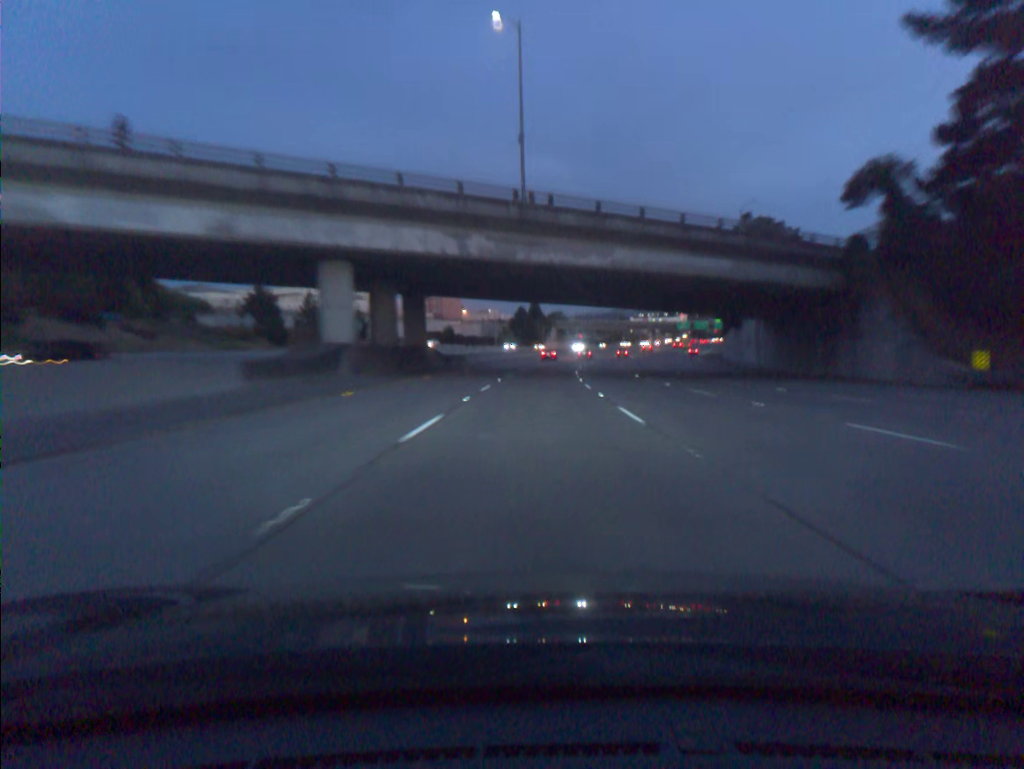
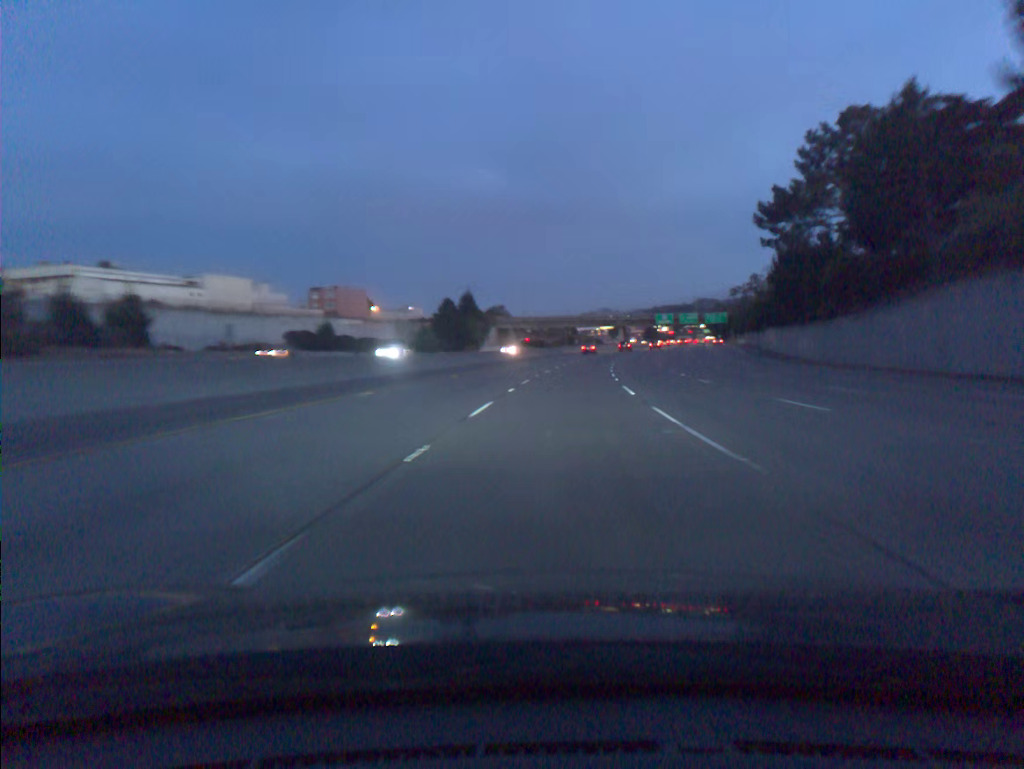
(+1.5, +73.5) m; +4°
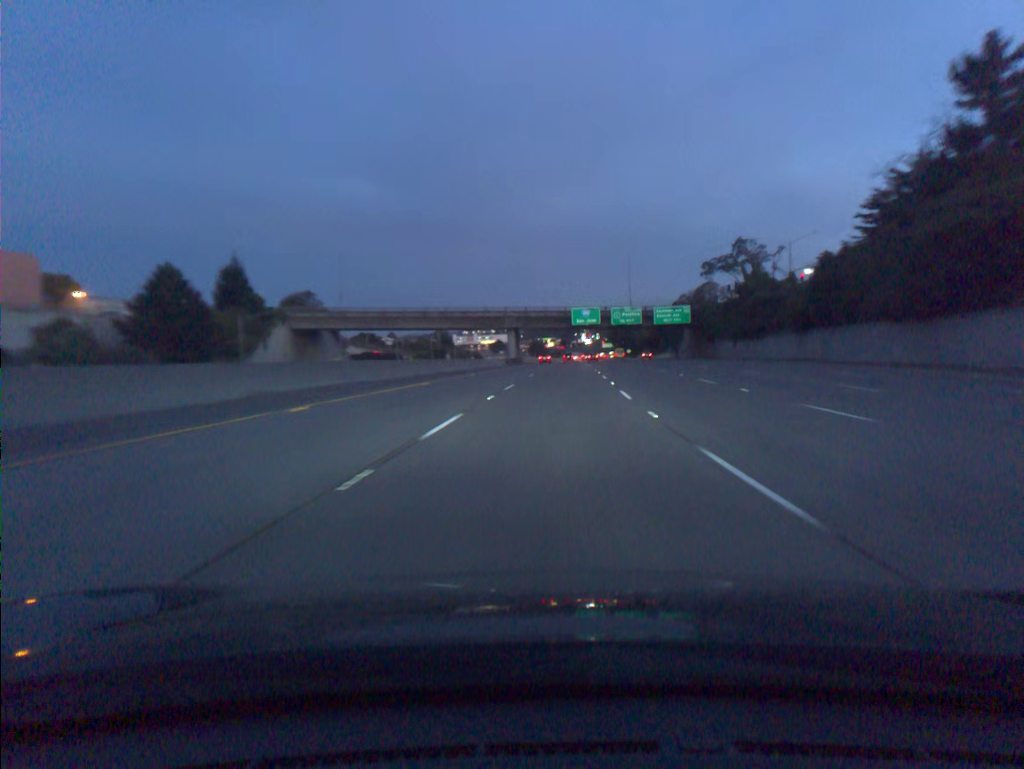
(+7.5, +90.9) m; +9°
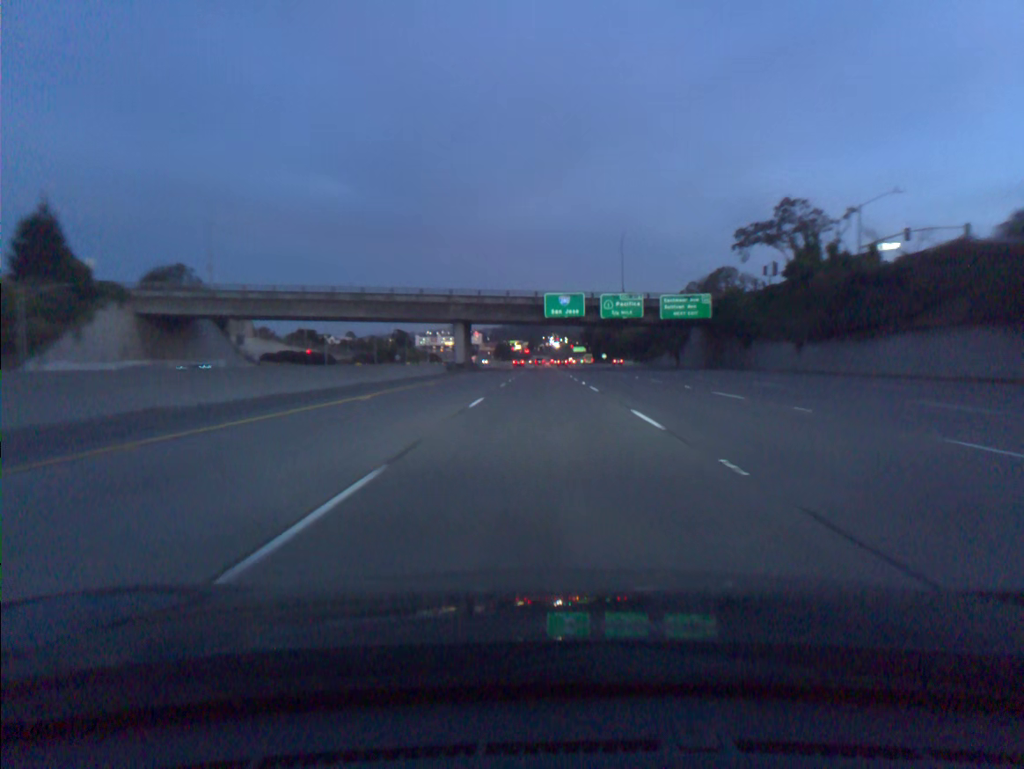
(+0.9, +36.4) m; +2°
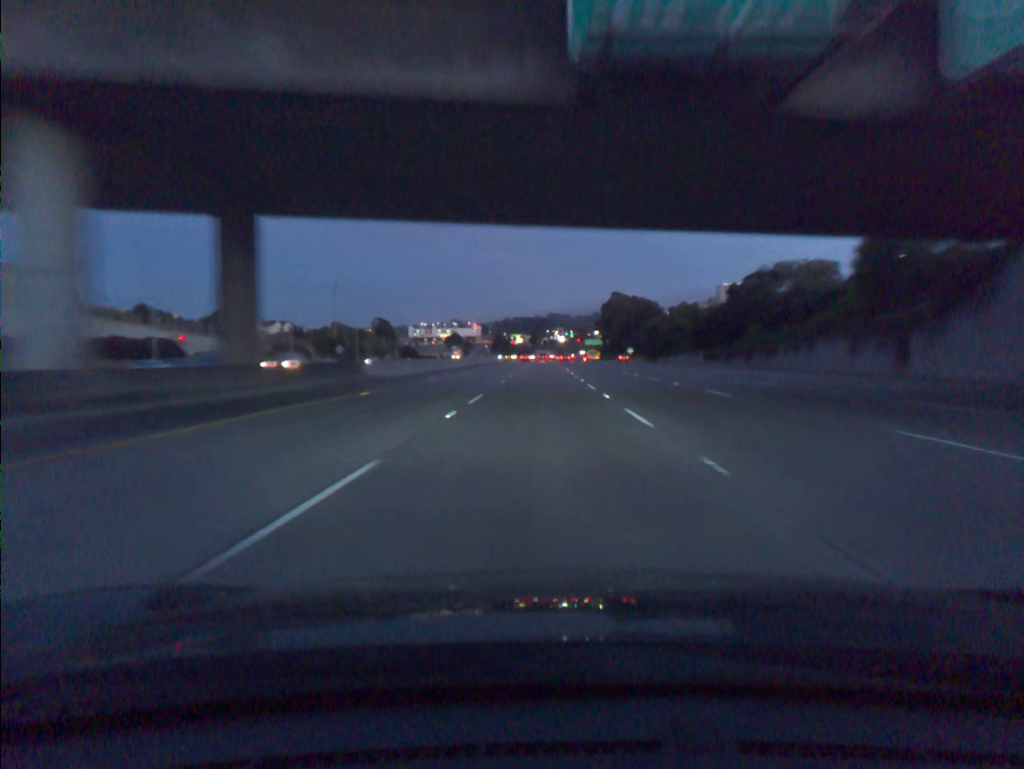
(+0.1, +72.9) m; 0°
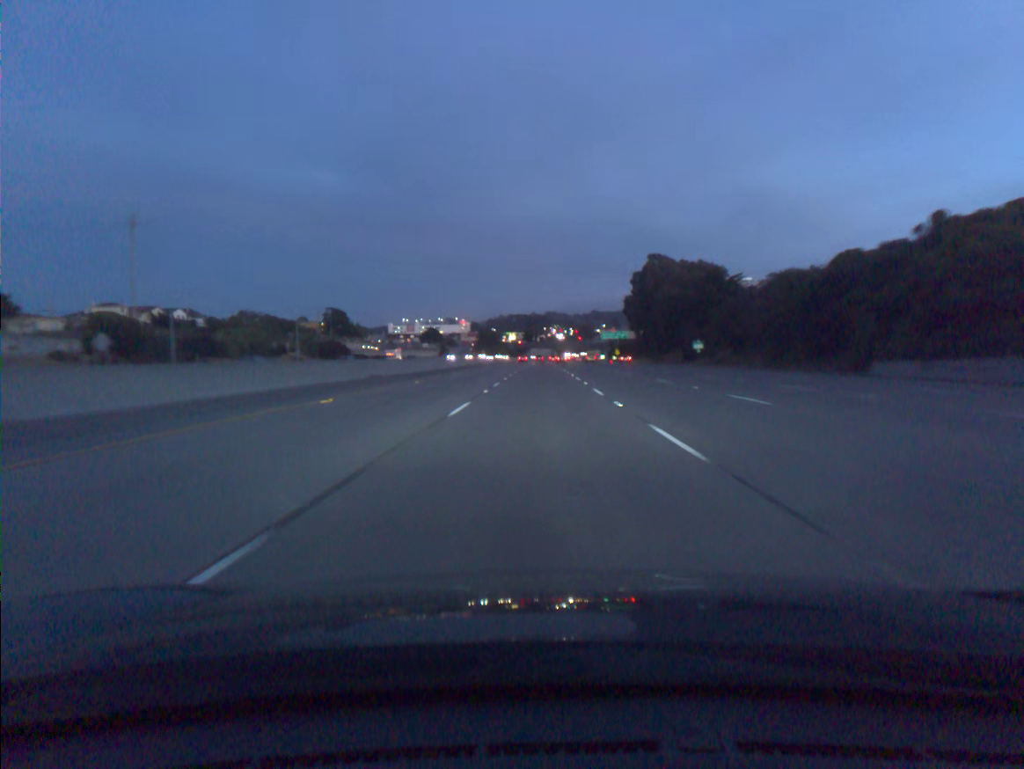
(+0.1, +91.5) m; 0°
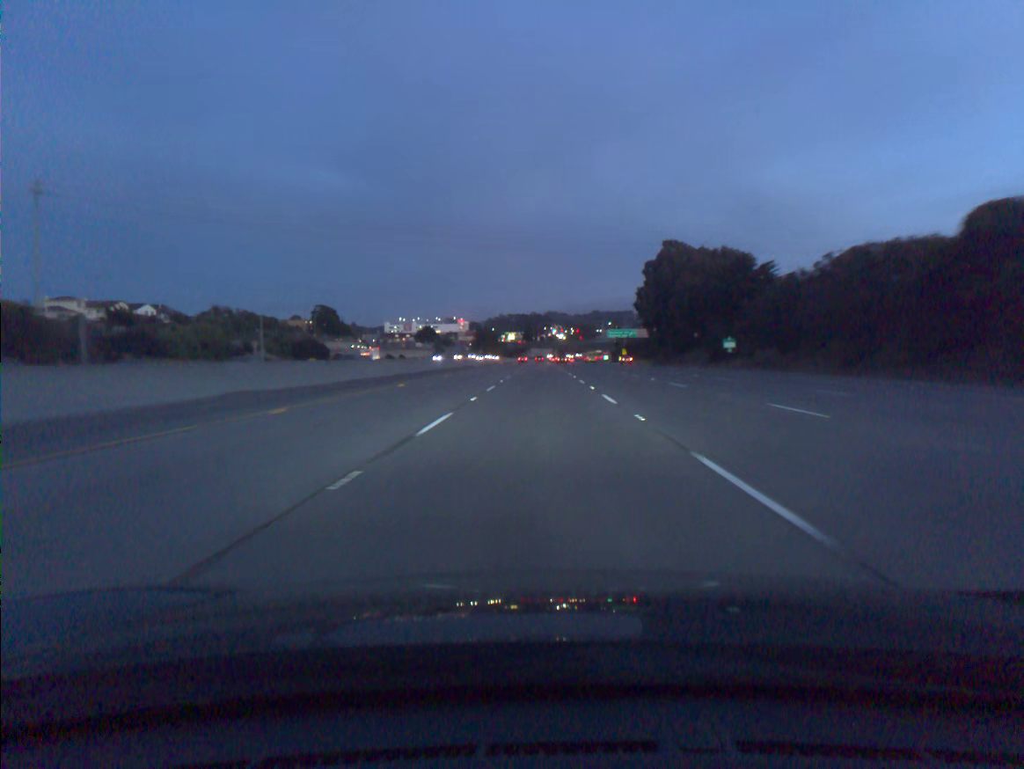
(0.0, +18.3) m; 0°
